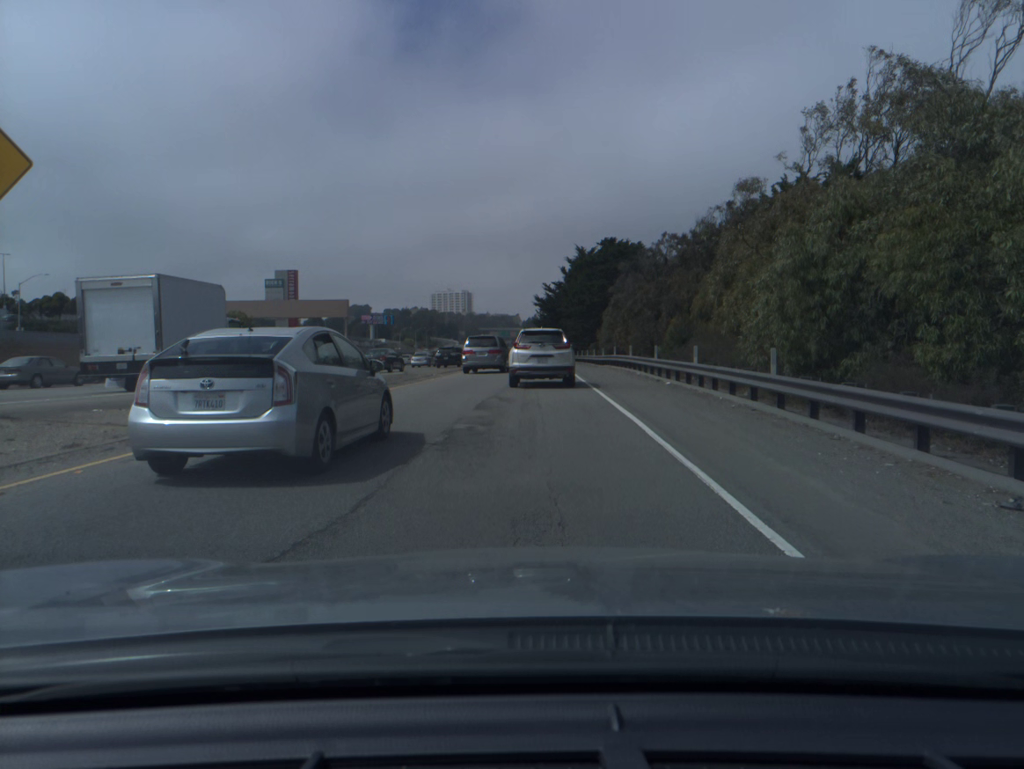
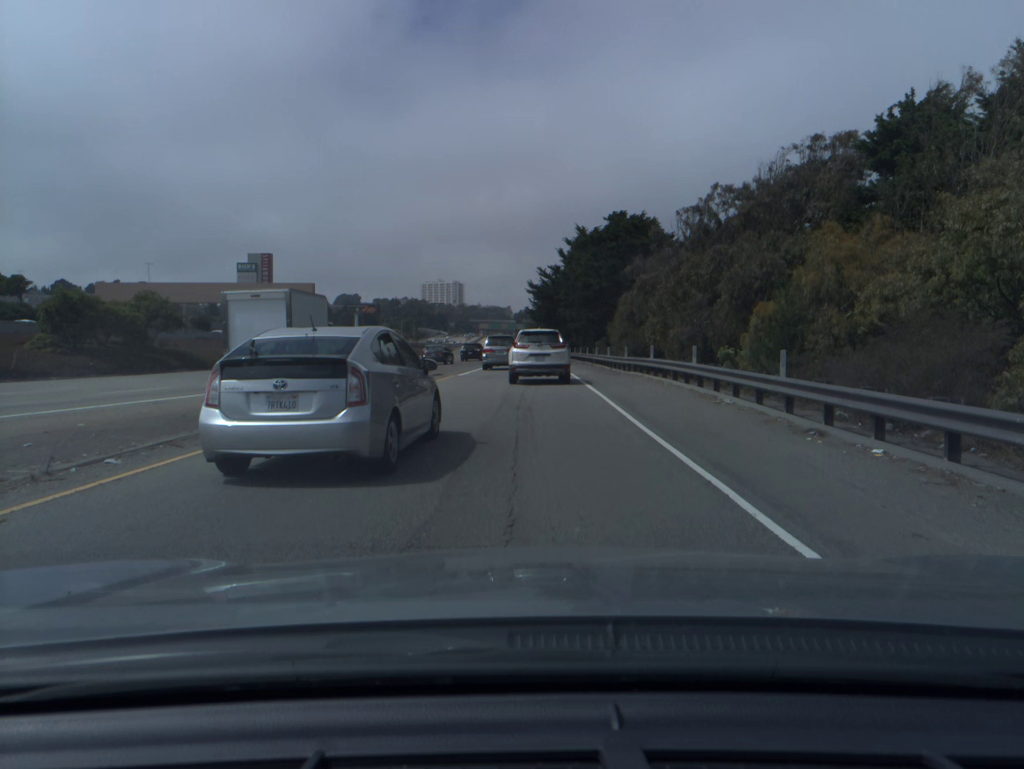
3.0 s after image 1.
(0.0, +15.8) m; +1°
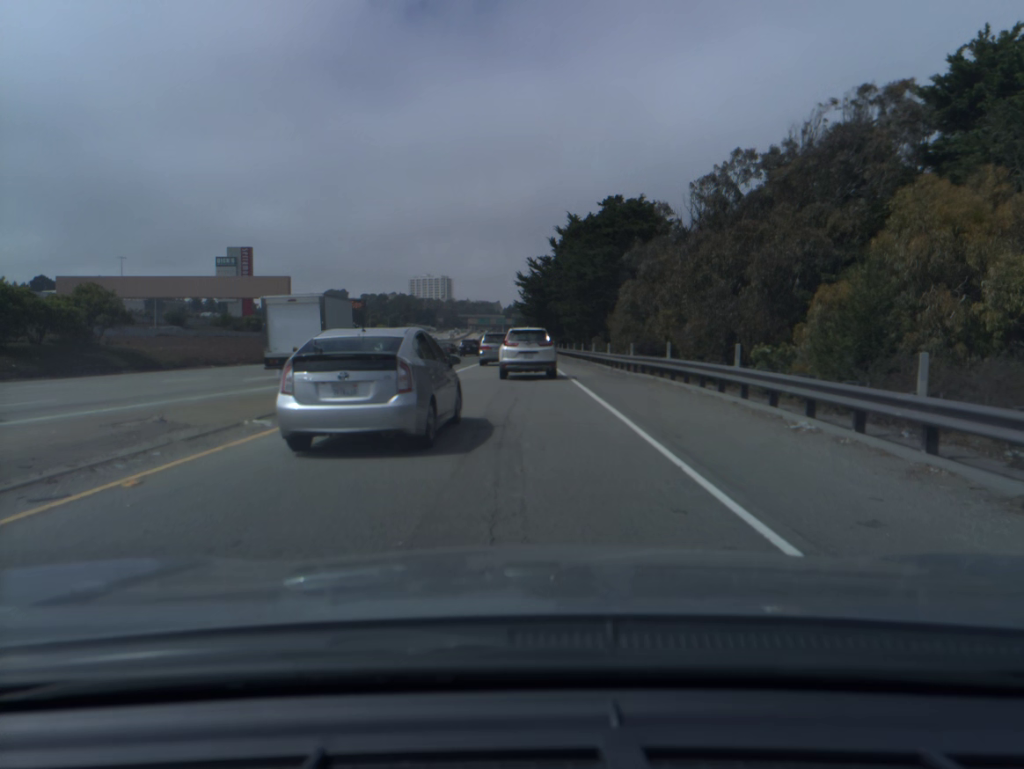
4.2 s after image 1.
(0.0, +5.7) m; 0°
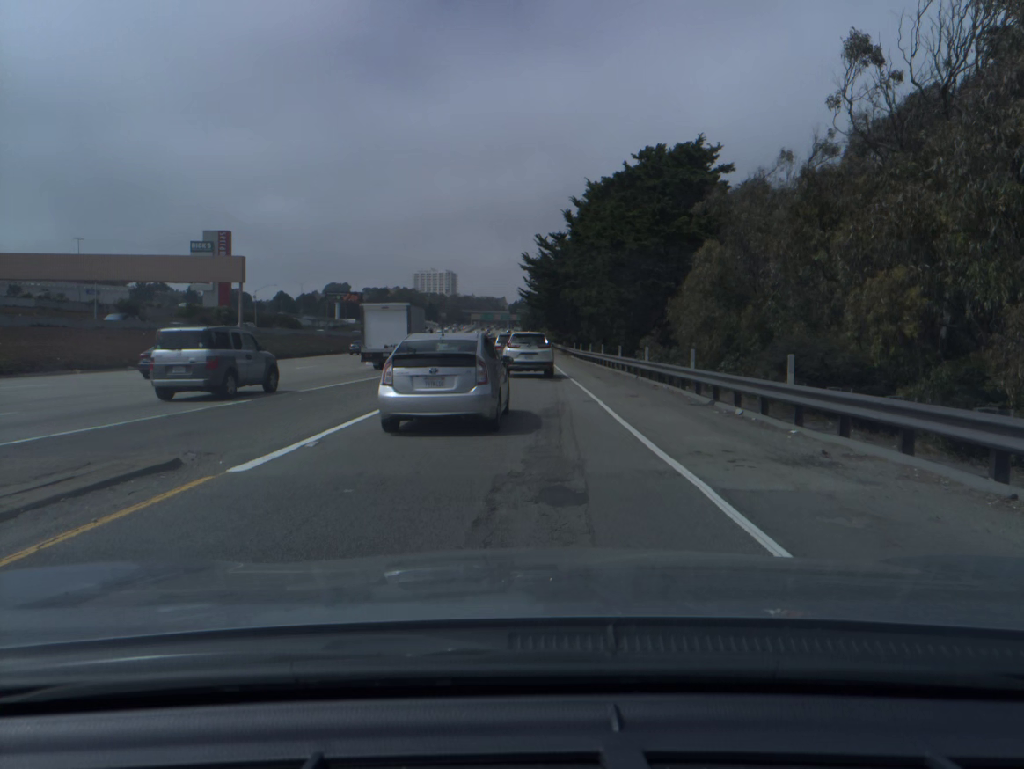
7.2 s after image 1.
(0.0, +18.4) m; 0°
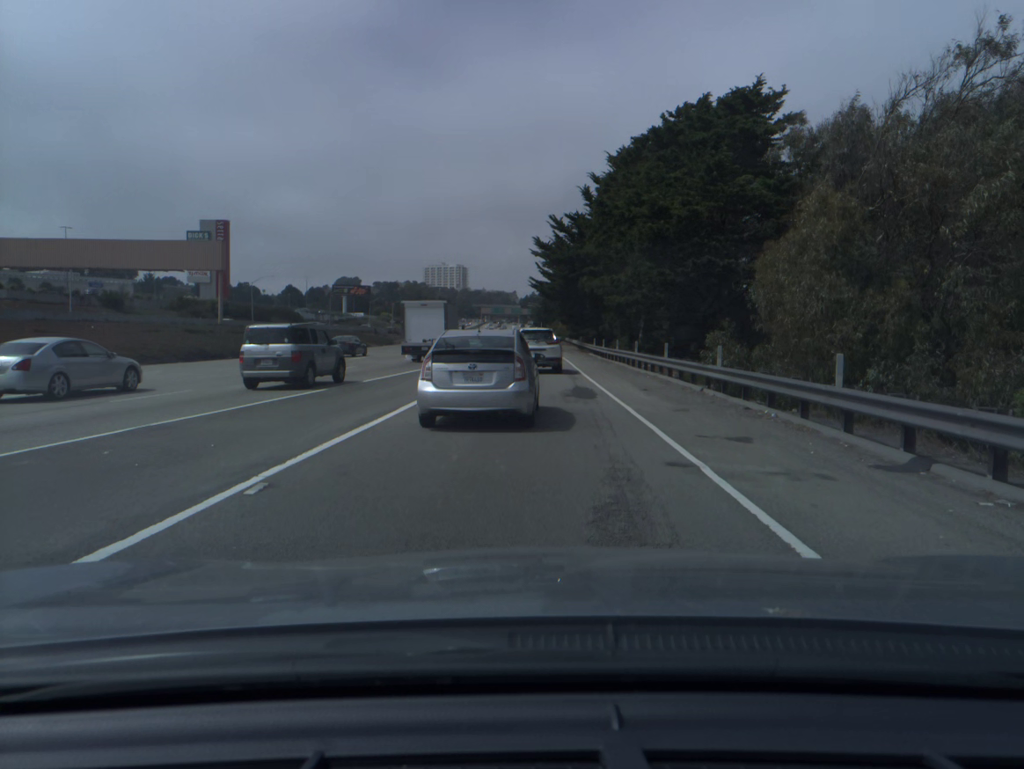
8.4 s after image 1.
(-0.1, +9.2) m; -1°
